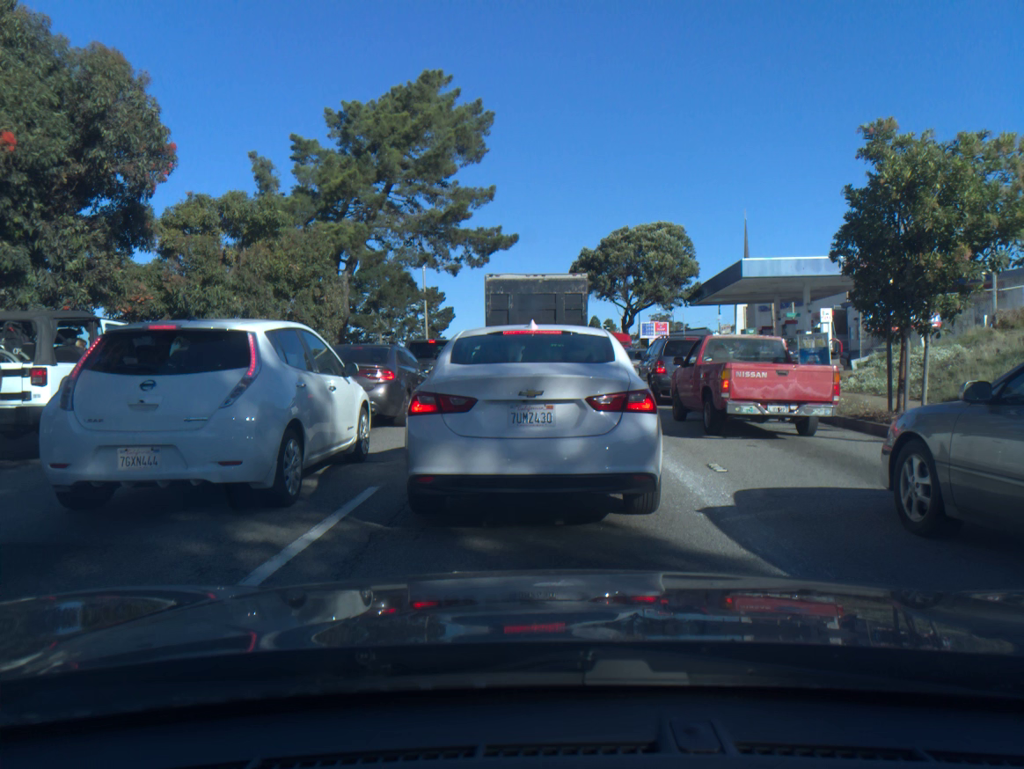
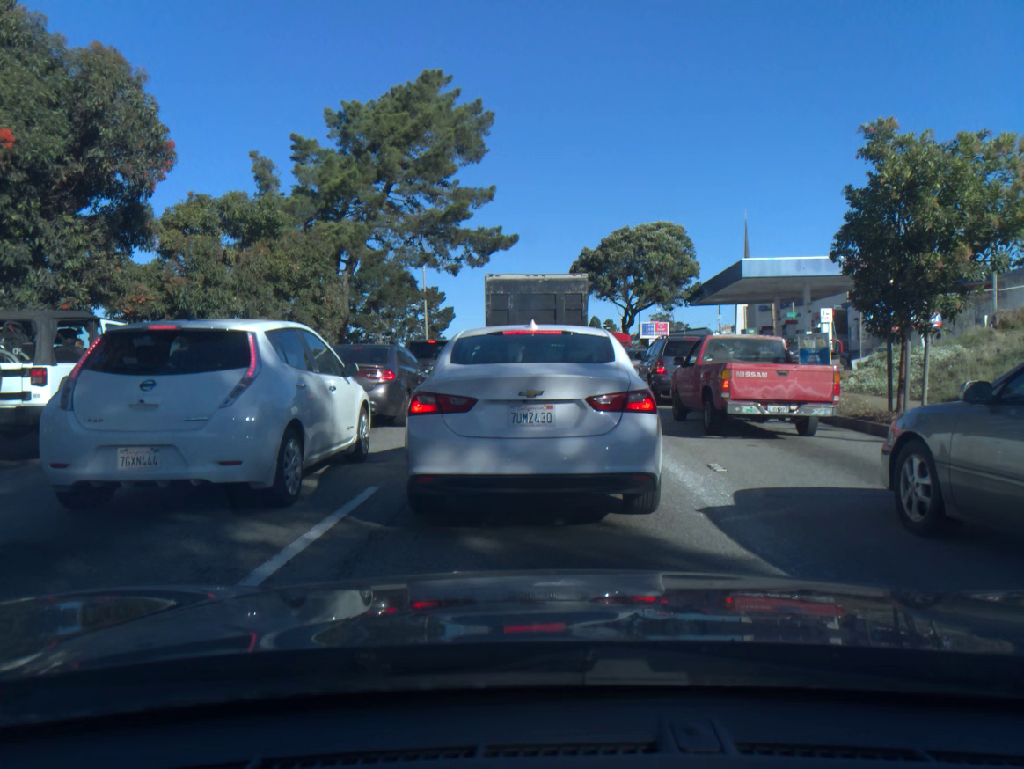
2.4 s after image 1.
(0.0, 0.0) m; 0°
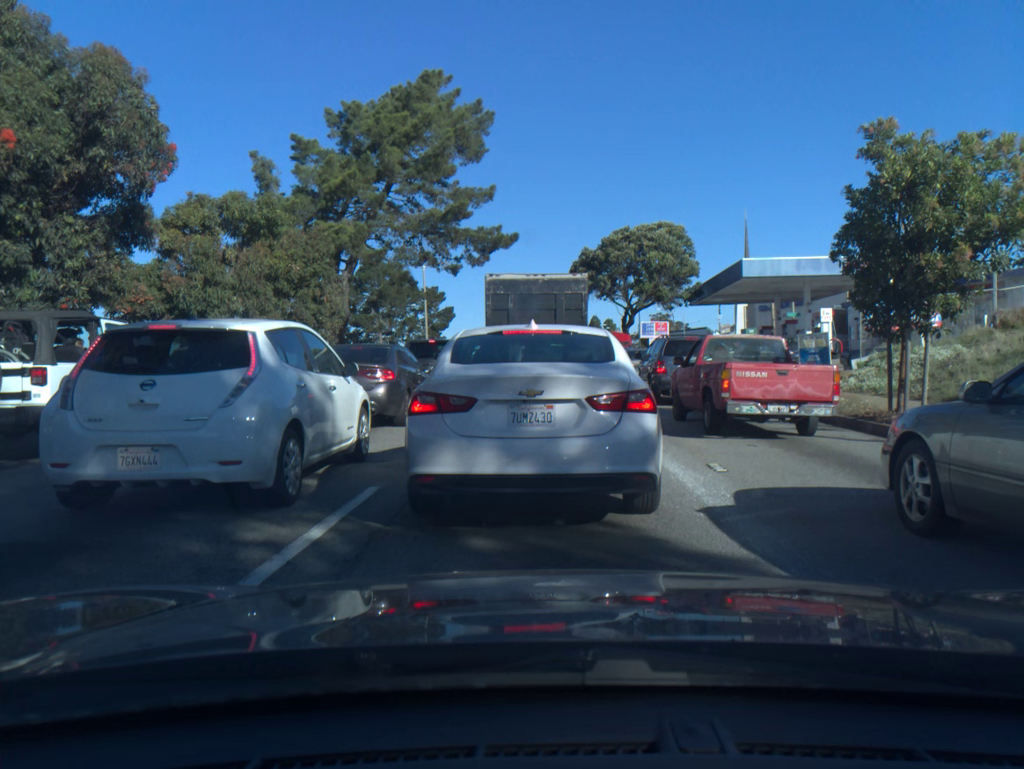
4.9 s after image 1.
(0.0, 0.0) m; 0°
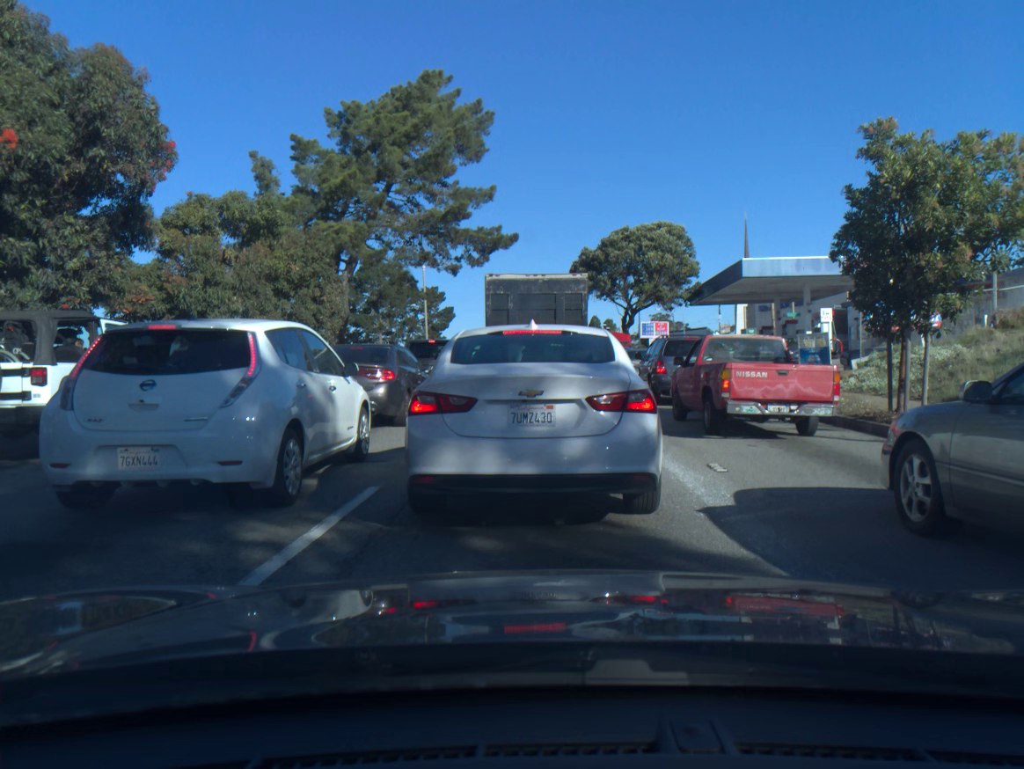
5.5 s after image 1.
(0.0, 0.0) m; 0°
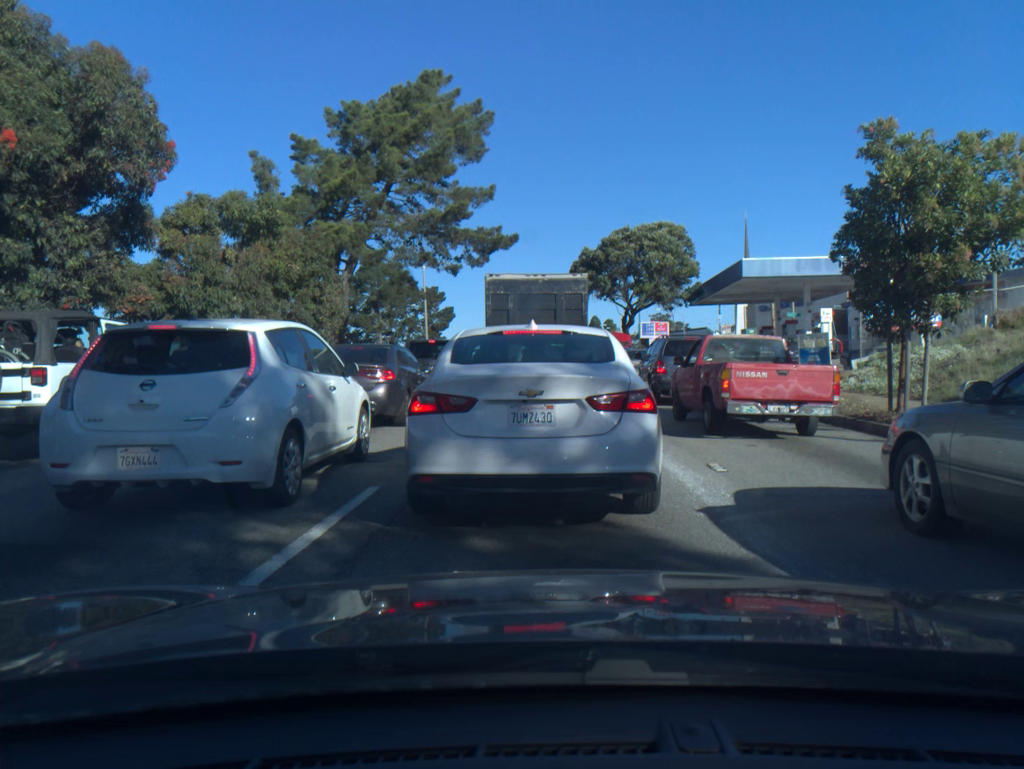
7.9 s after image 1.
(0.0, 0.0) m; 0°
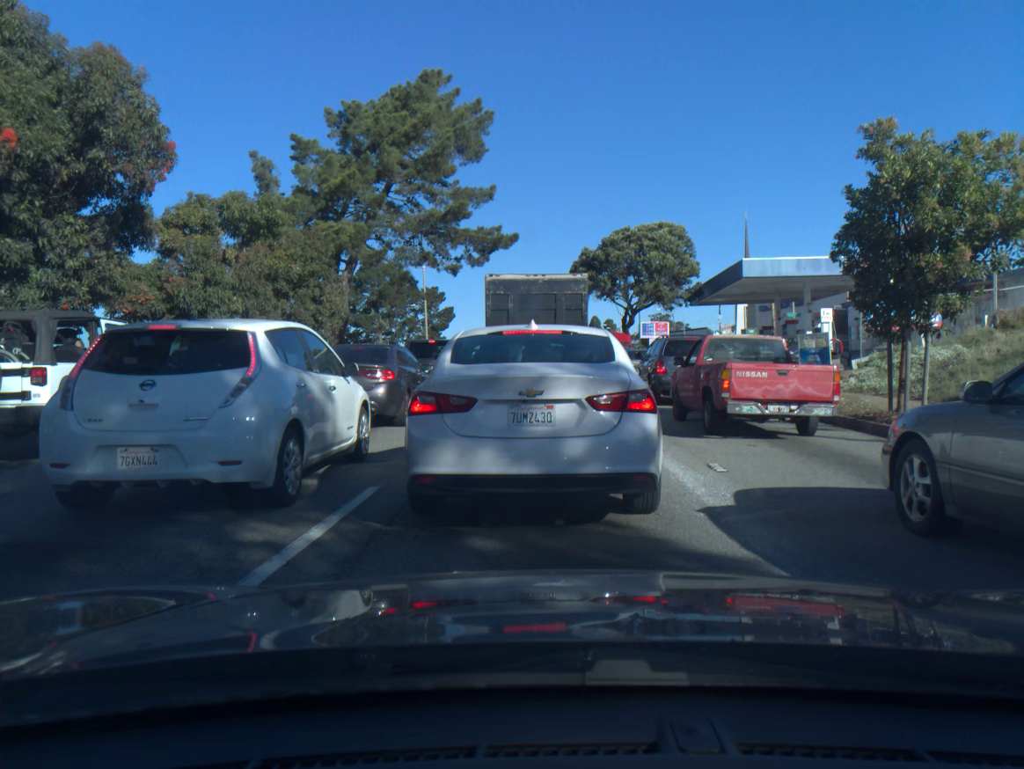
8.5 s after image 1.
(0.0, 0.0) m; 0°
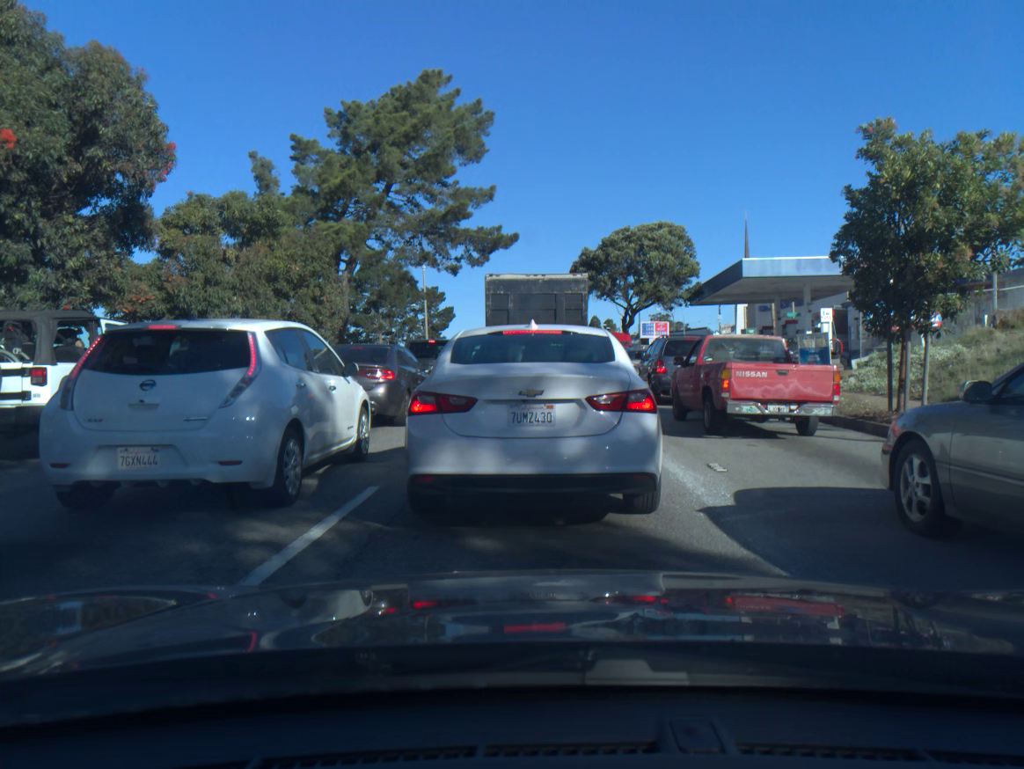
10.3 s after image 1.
(0.0, 0.0) m; 0°
